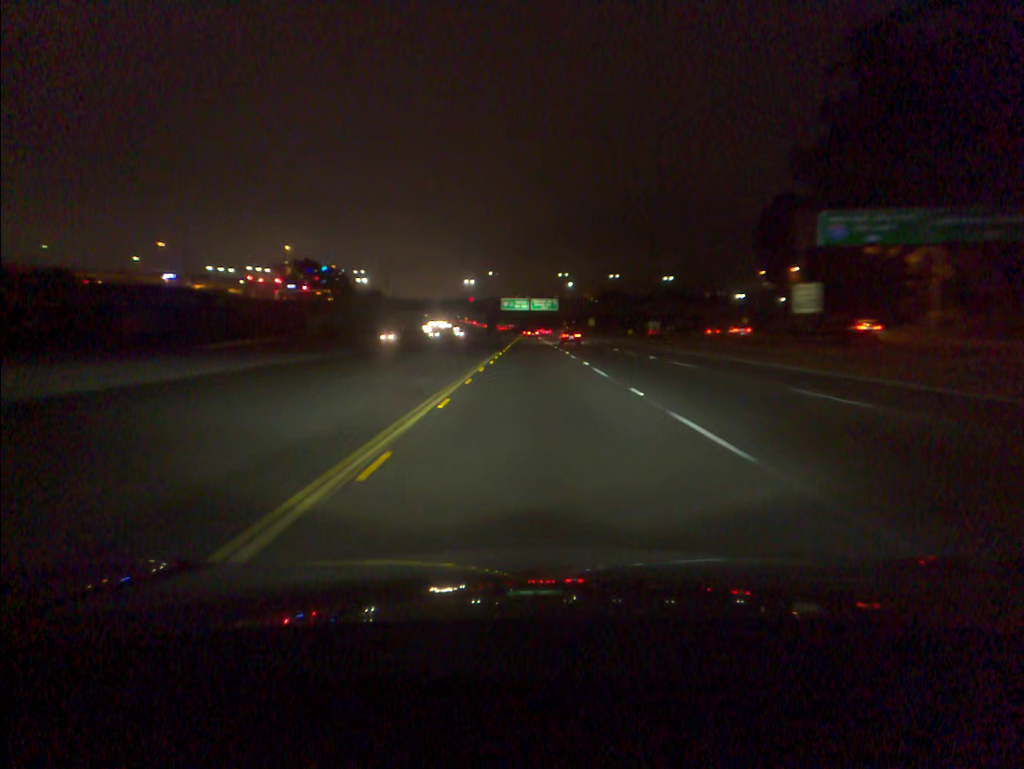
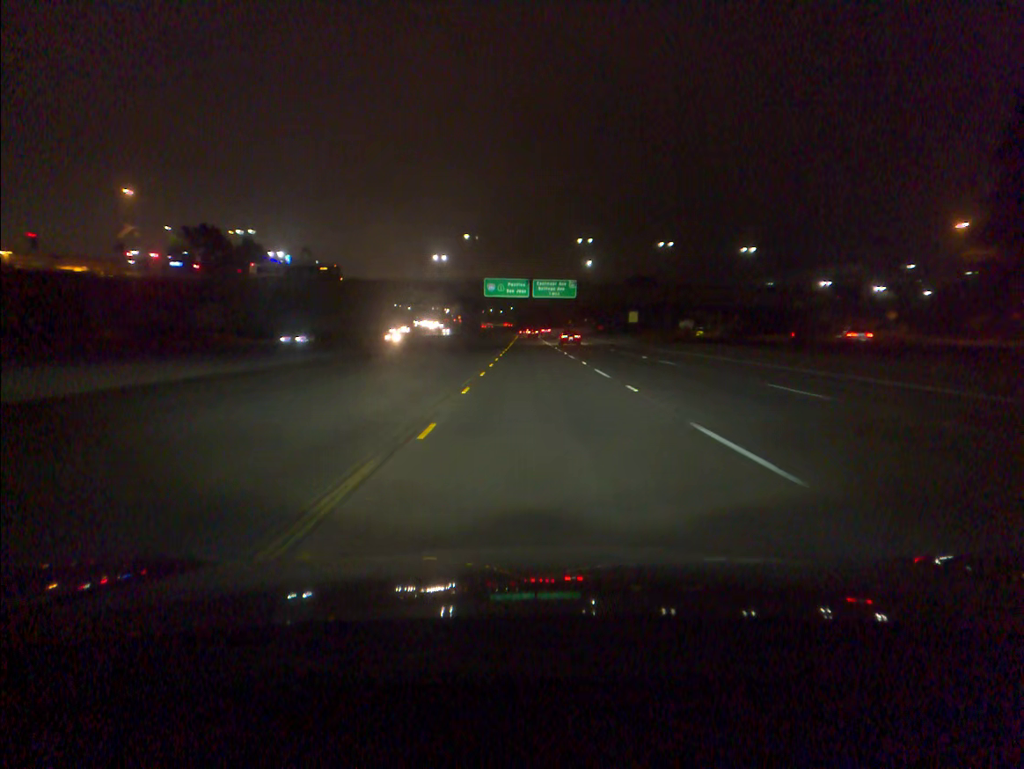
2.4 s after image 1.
(-0.1, +74.4) m; 0°
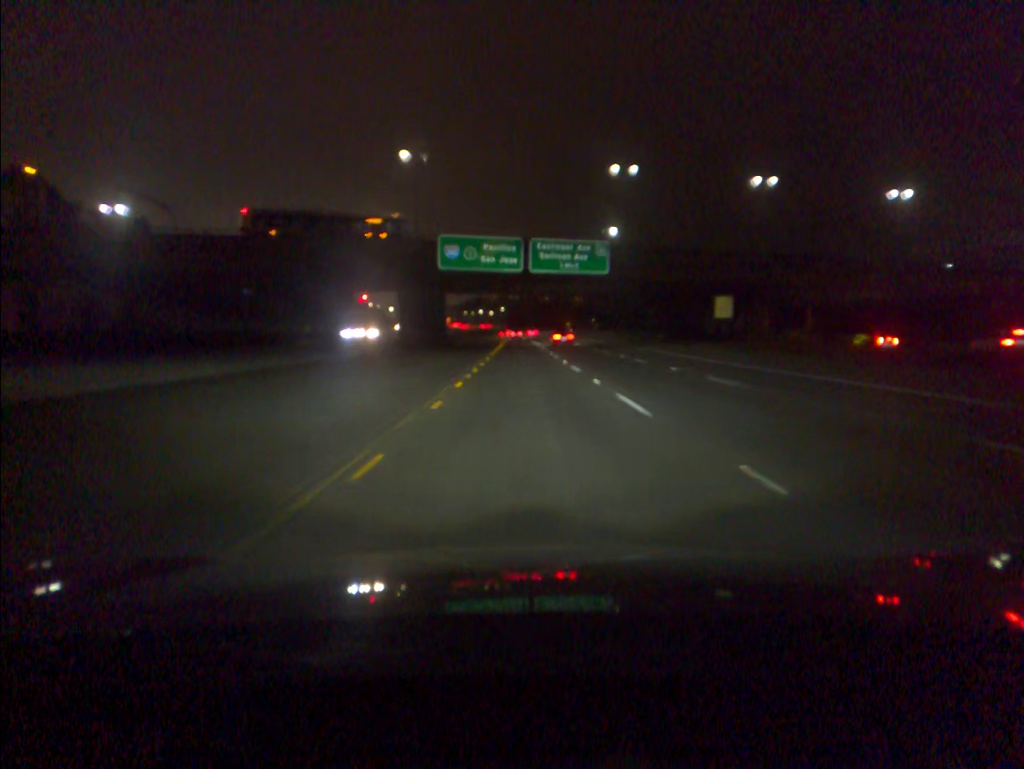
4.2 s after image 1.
(+0.2, +54.8) m; +1°
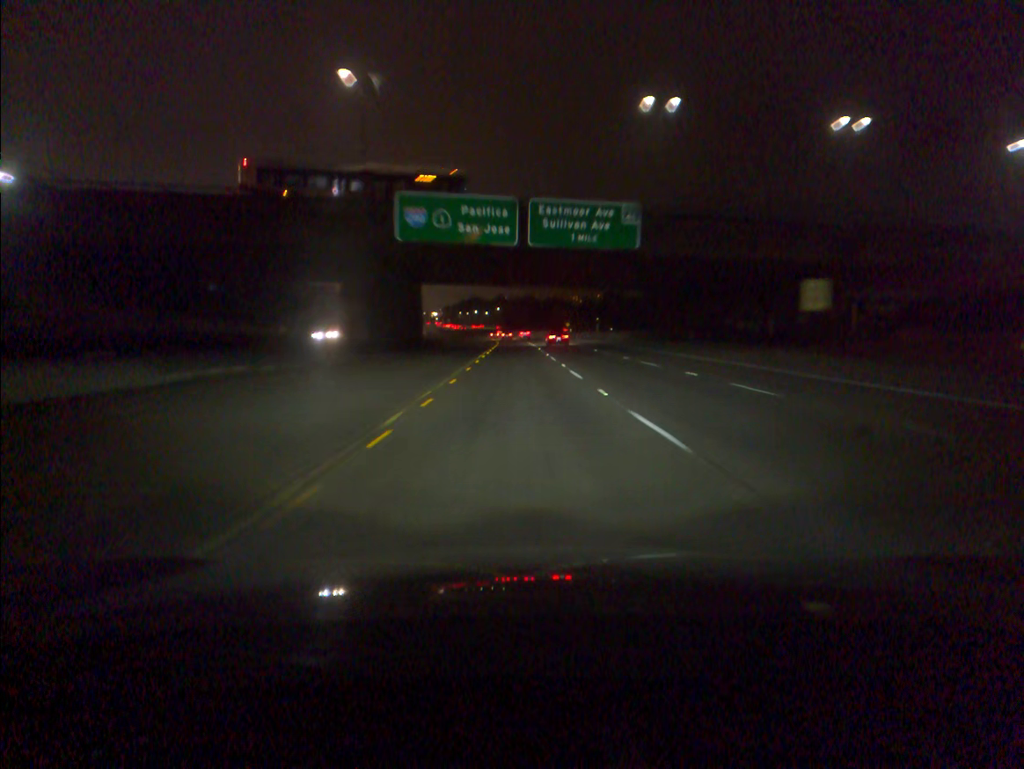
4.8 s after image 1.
(0.0, +18.4) m; 0°
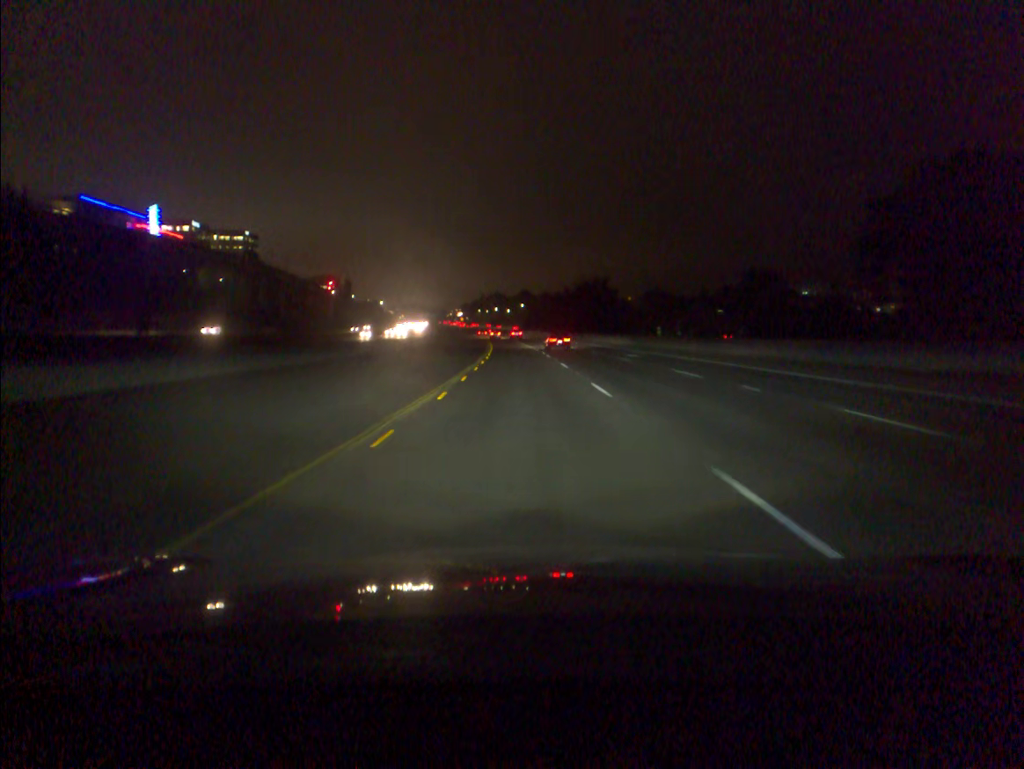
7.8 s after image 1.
(-1.3, +92.7) m; -2°
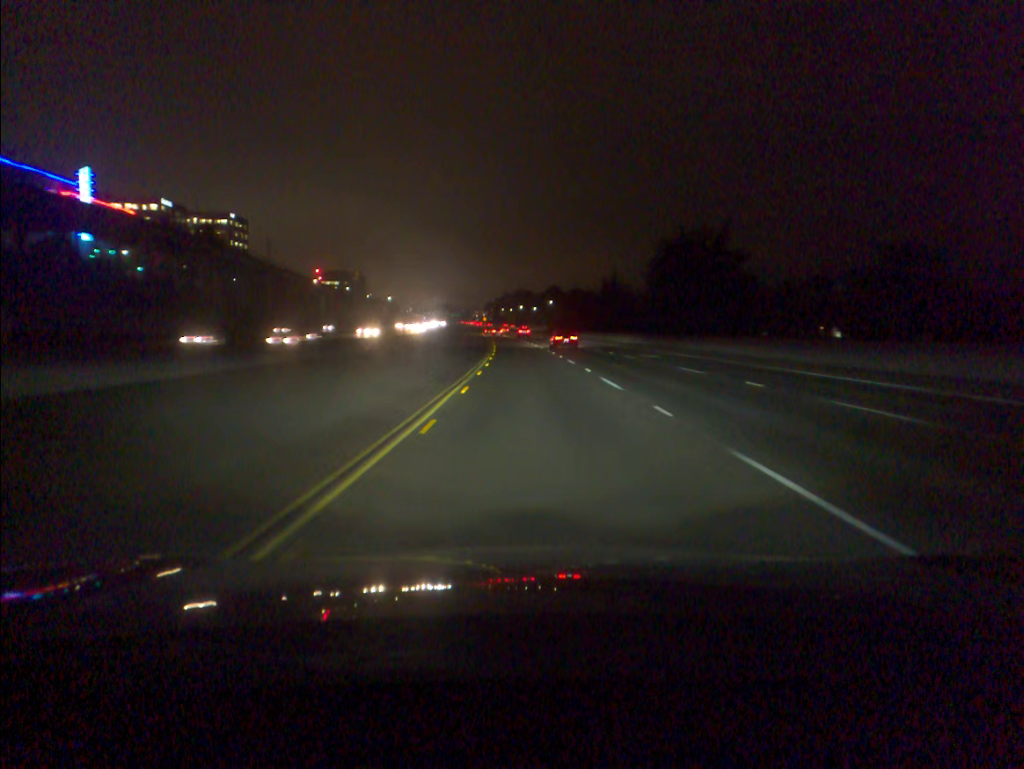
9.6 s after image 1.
(-1.0, +56.4) m; -2°
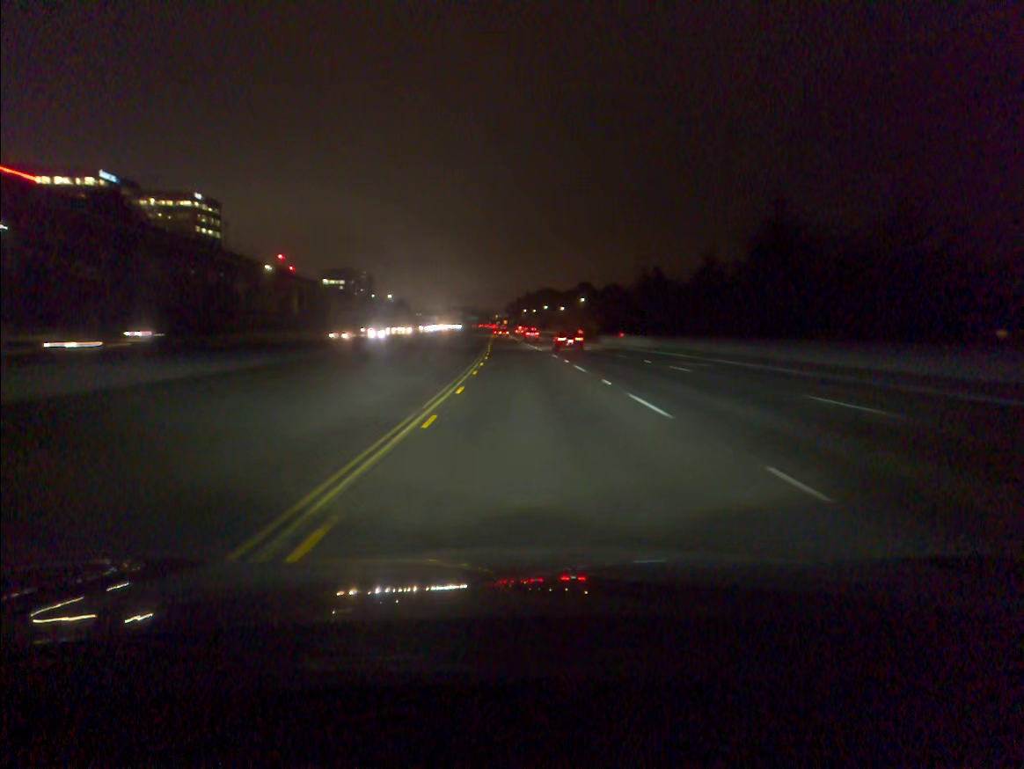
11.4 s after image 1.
(-0.7, +57.0) m; -2°
